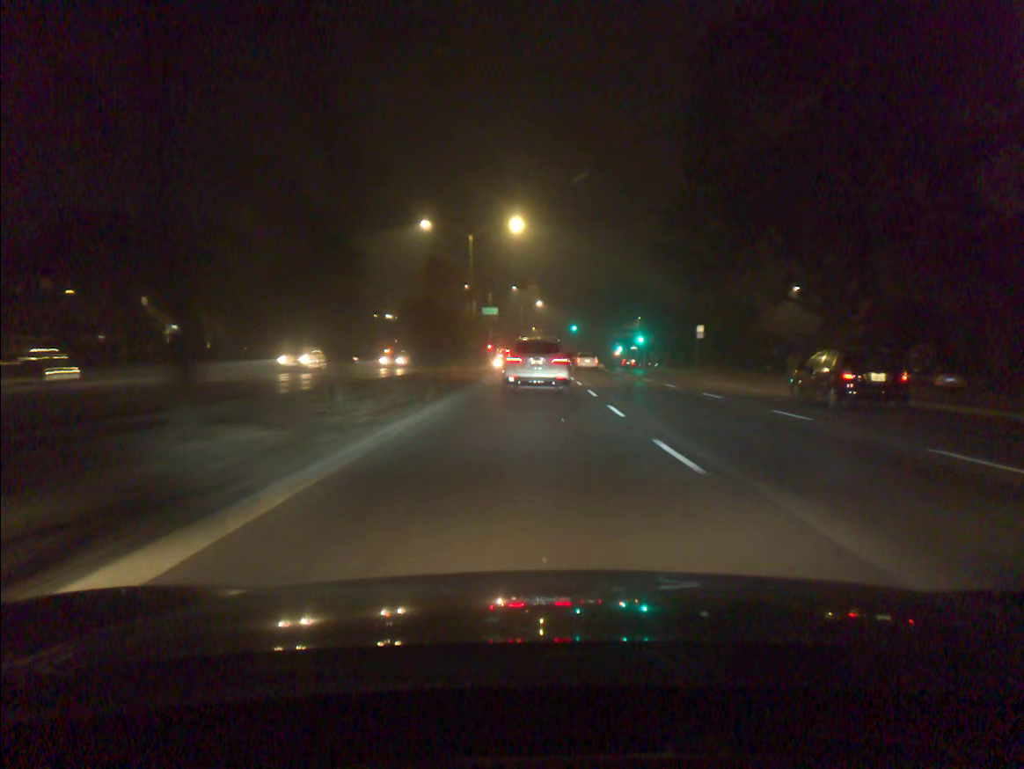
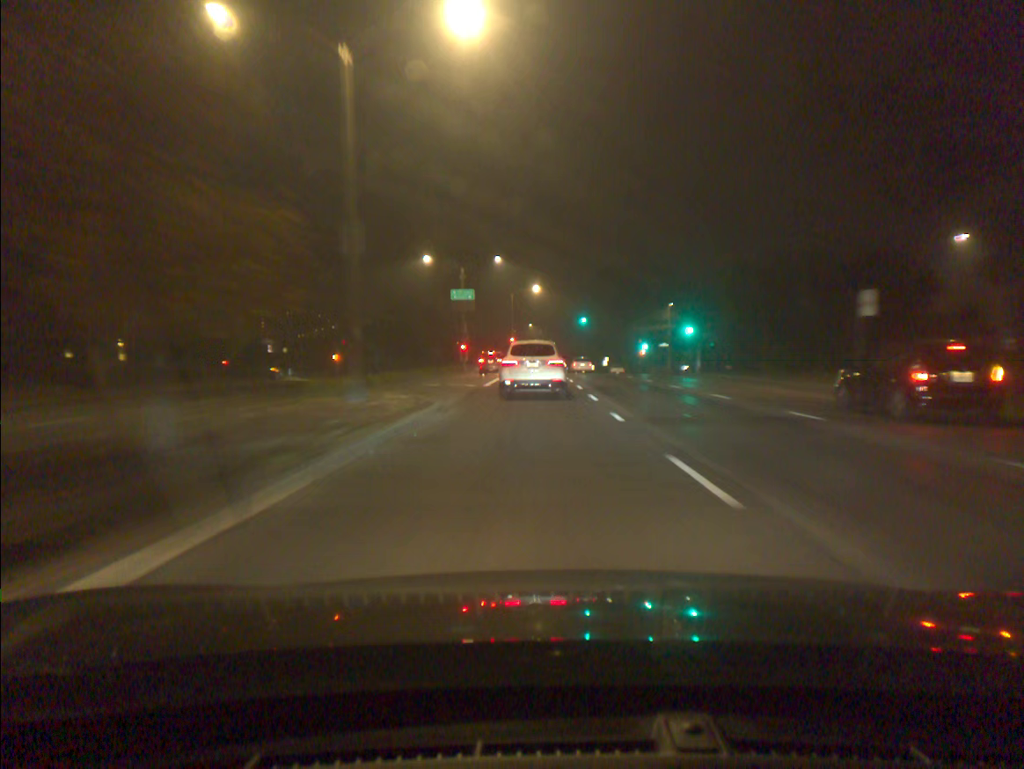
(0.0, +30.5) m; 0°
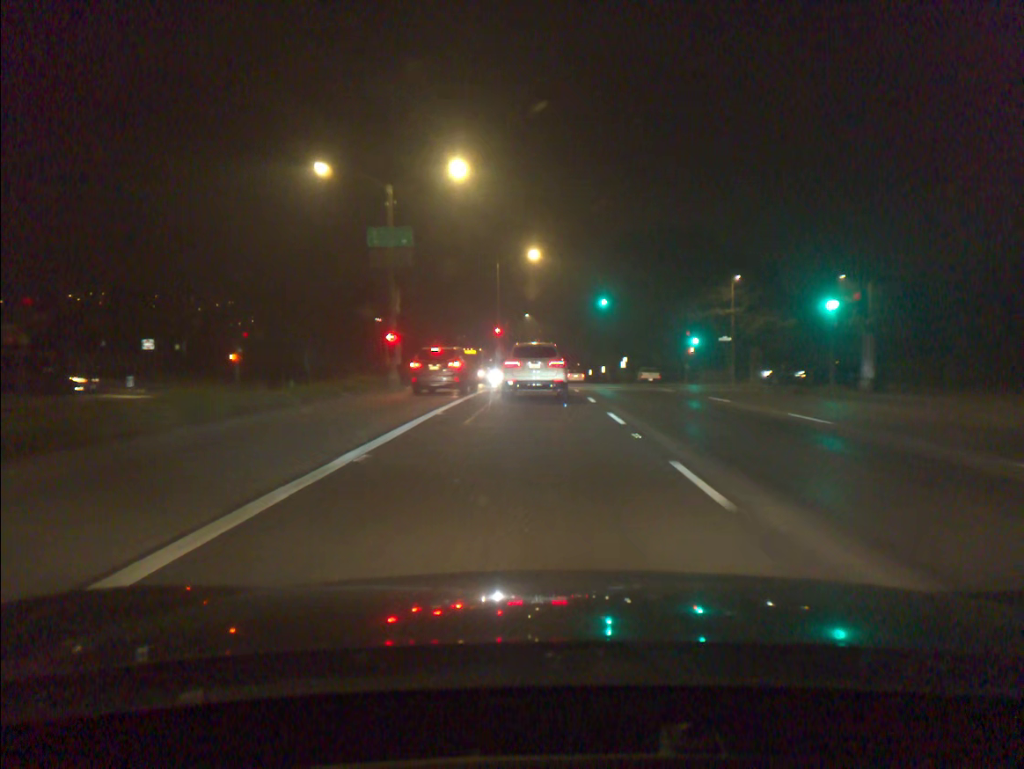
(0.0, +29.7) m; 0°
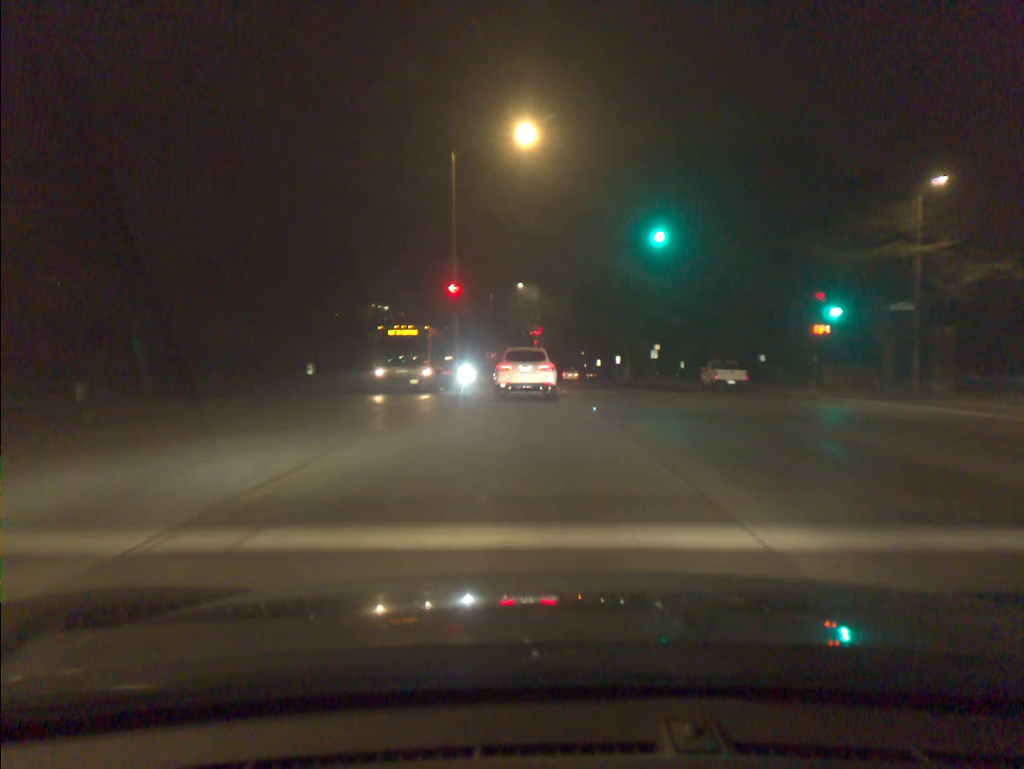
(0.0, +29.6) m; 0°
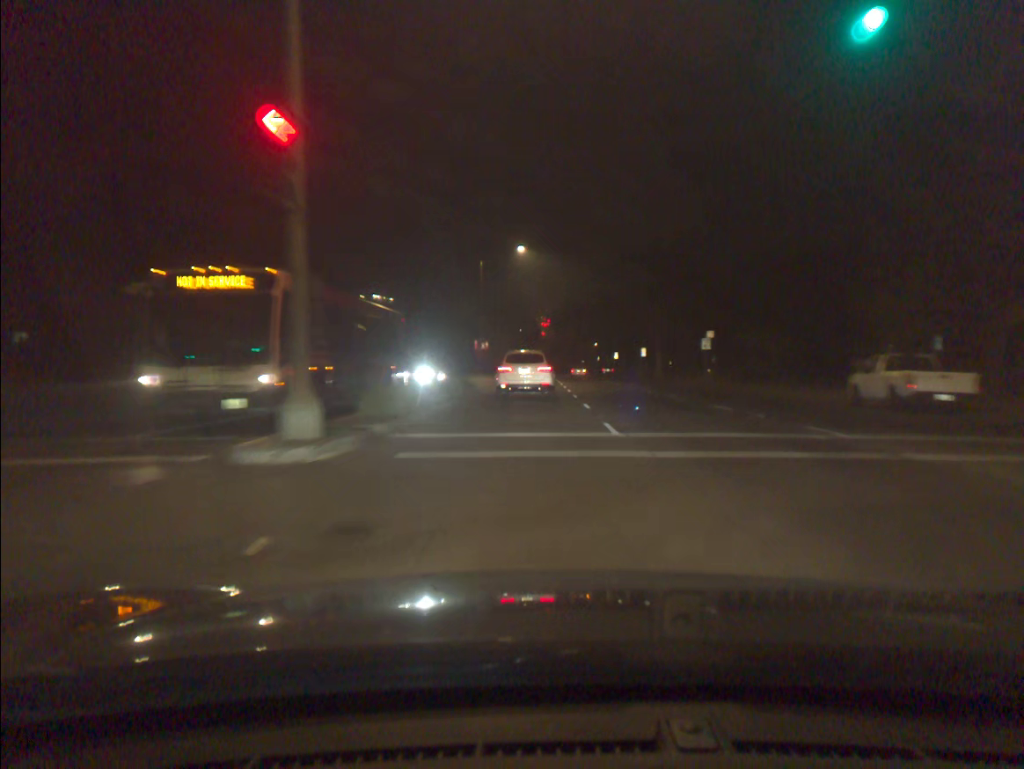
(-0.1, +20.3) m; -1°
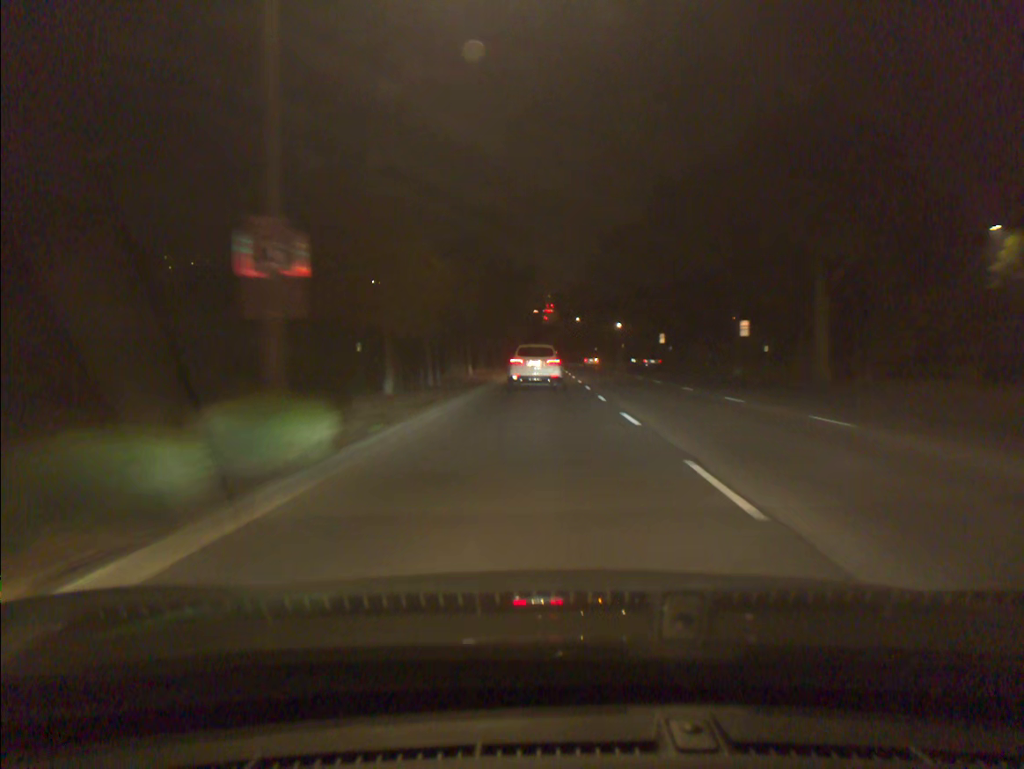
(-0.1, +43.3) m; 0°
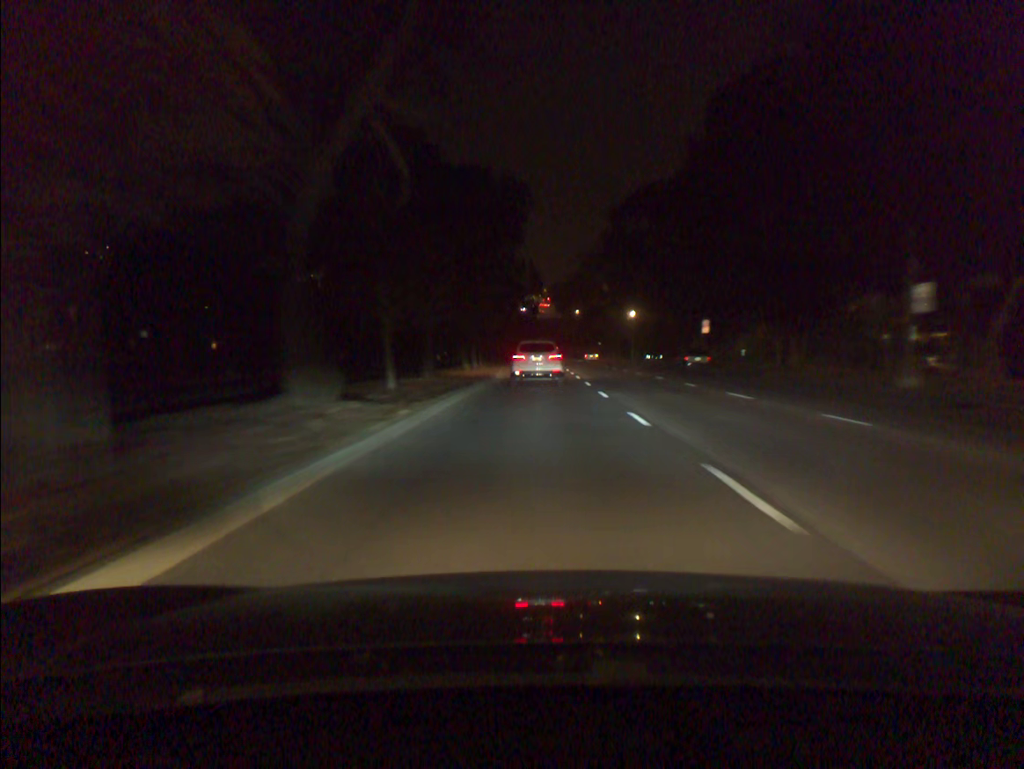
(0.0, +22.9) m; 0°
